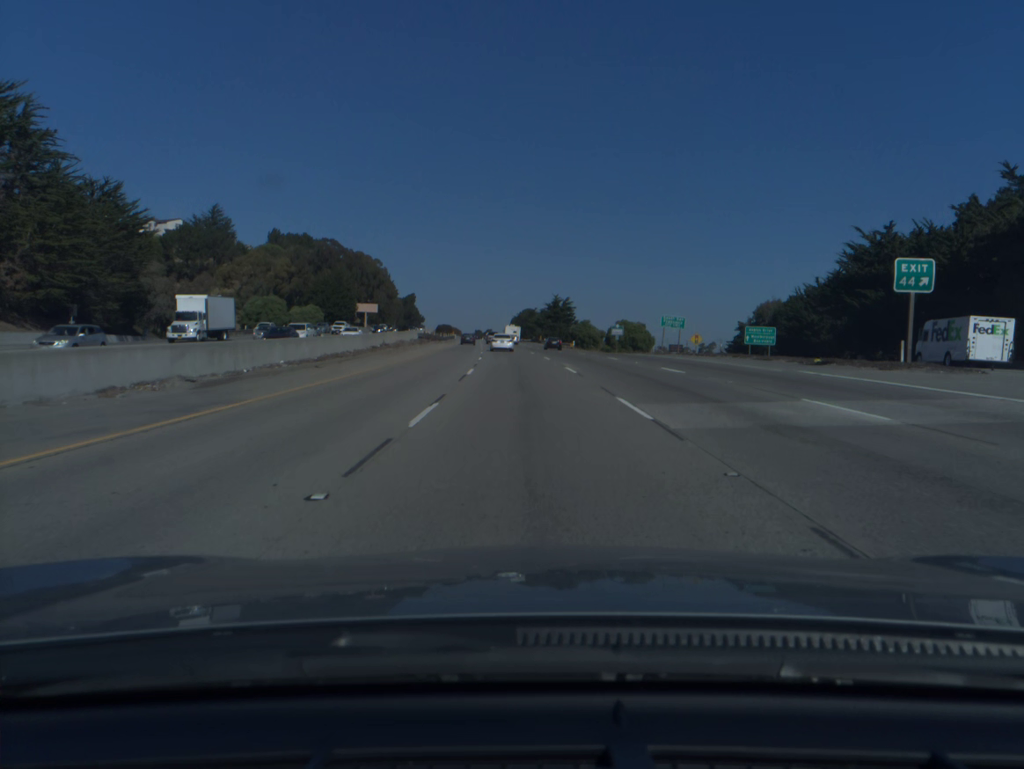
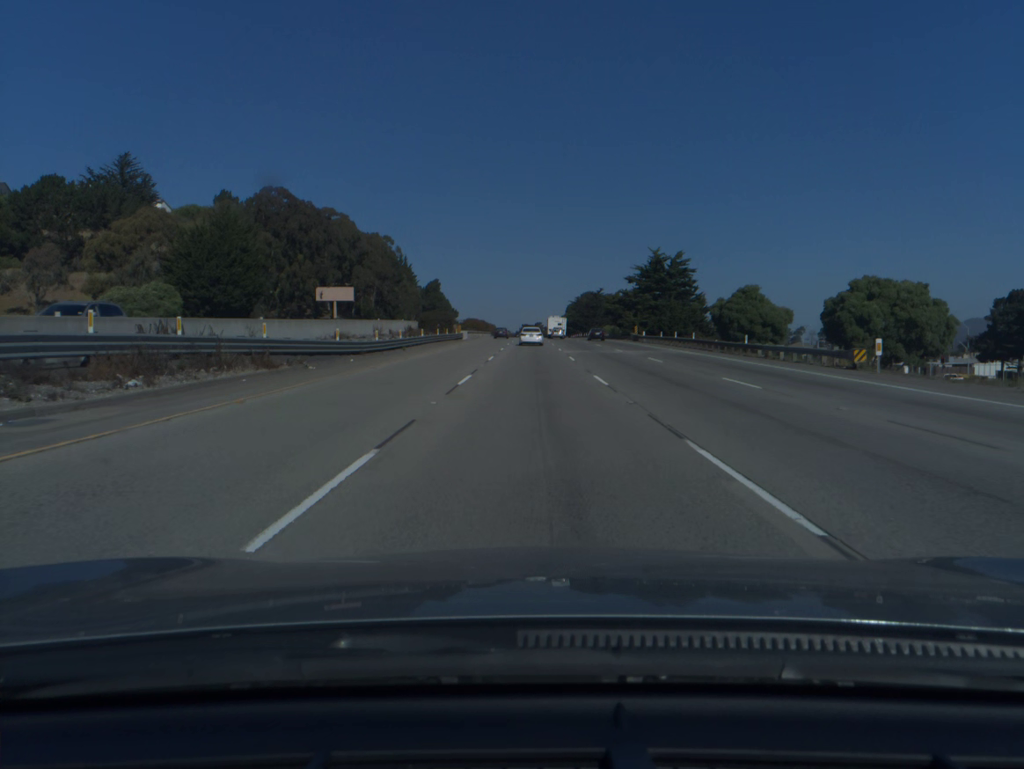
(-4.1, +94.5) m; -4°
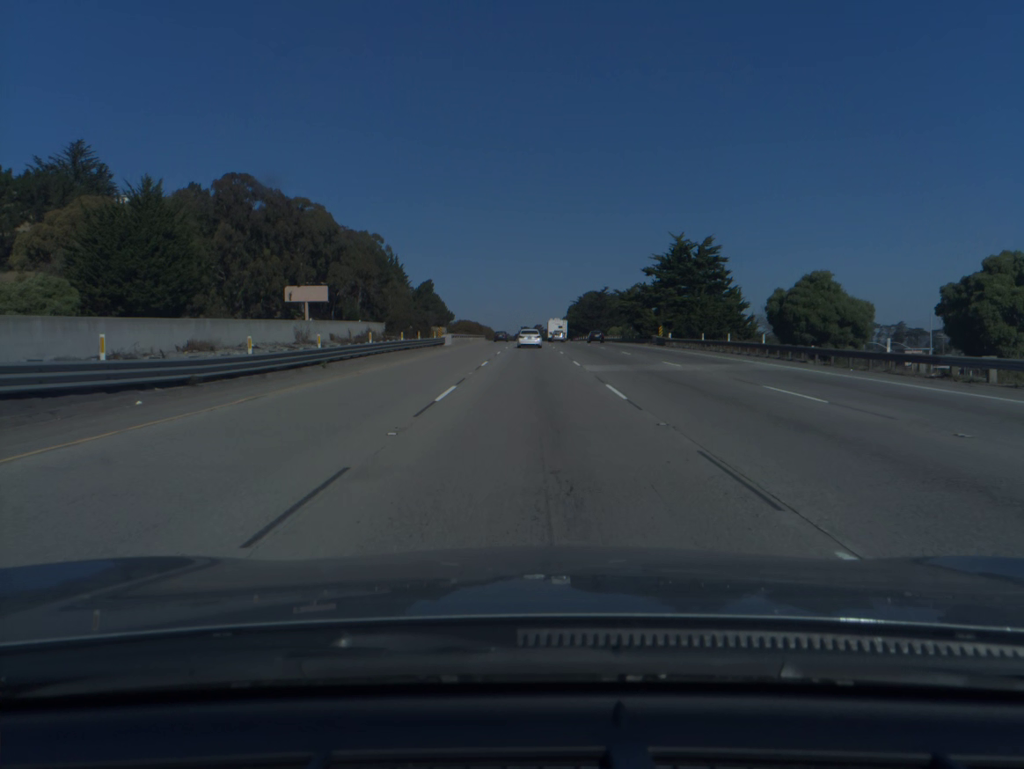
(0.0, +18.8) m; 0°
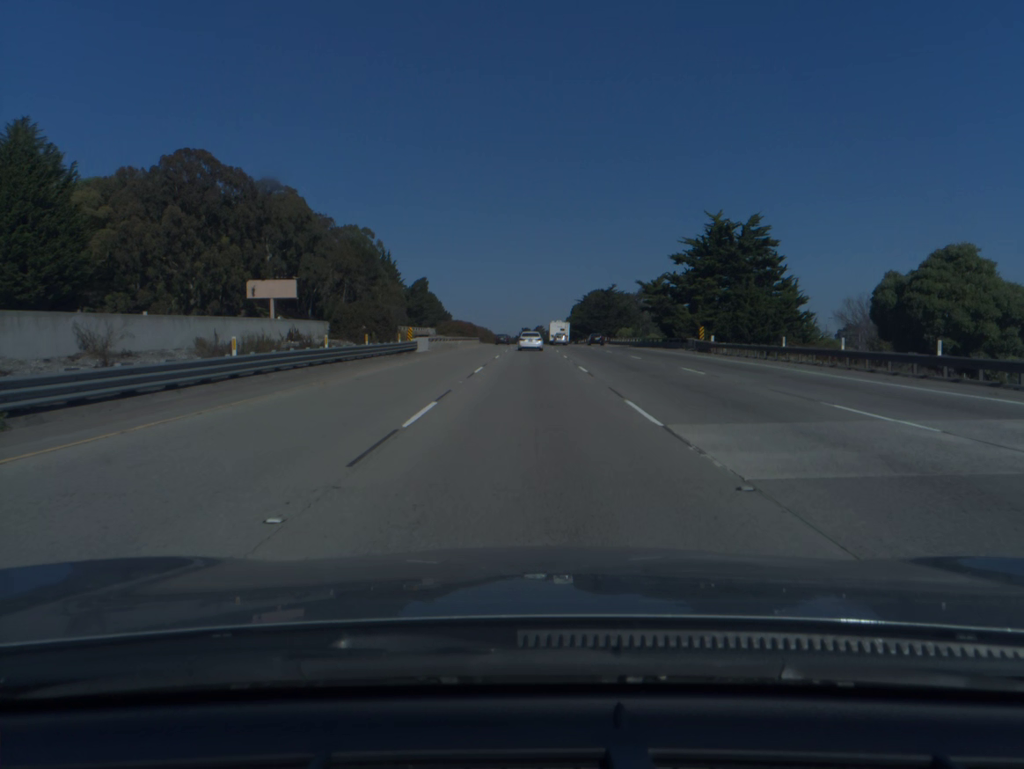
(0.0, +18.6) m; 0°
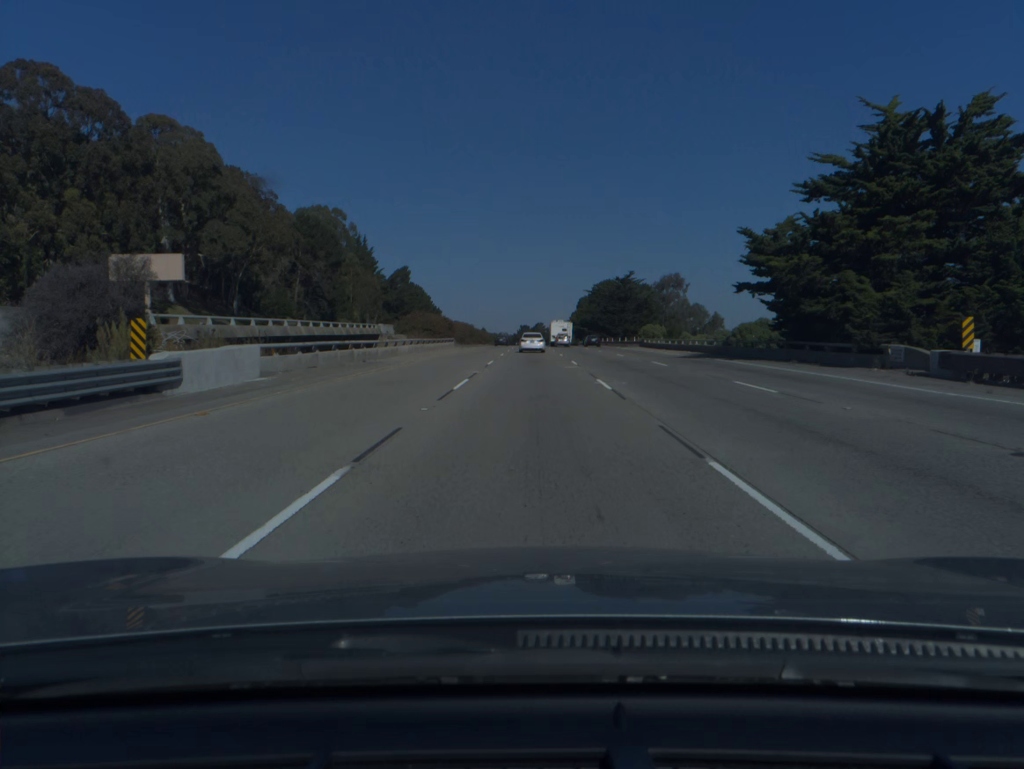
(0.0, +36.6) m; 0°
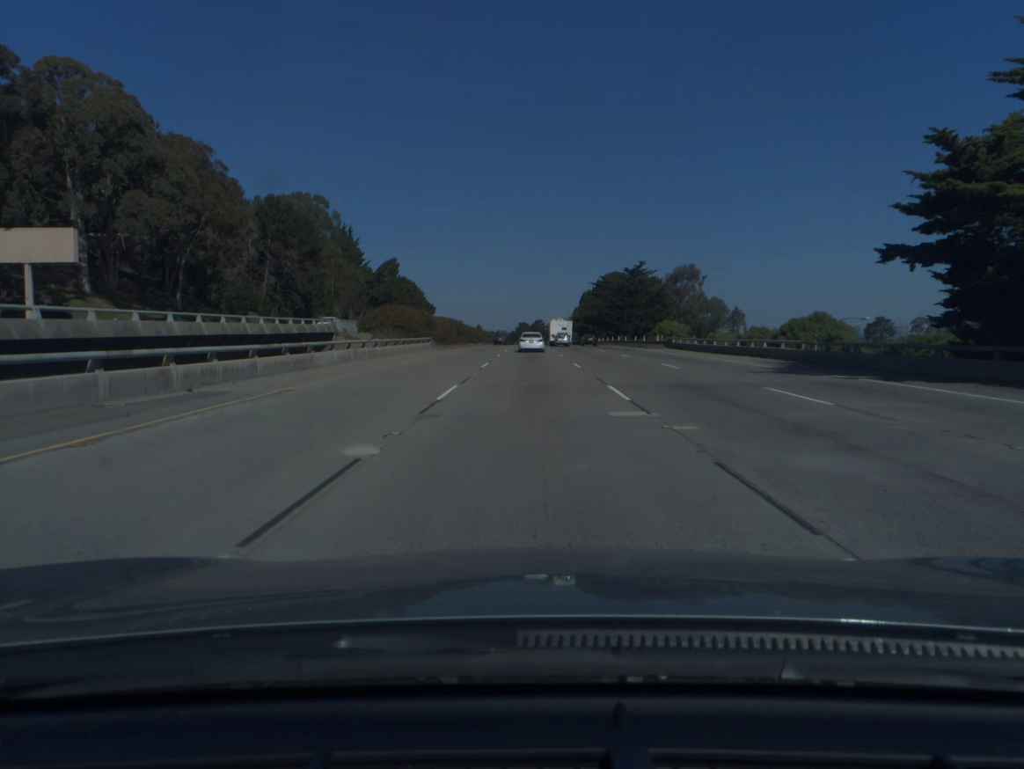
(0.0, +18.0) m; 0°
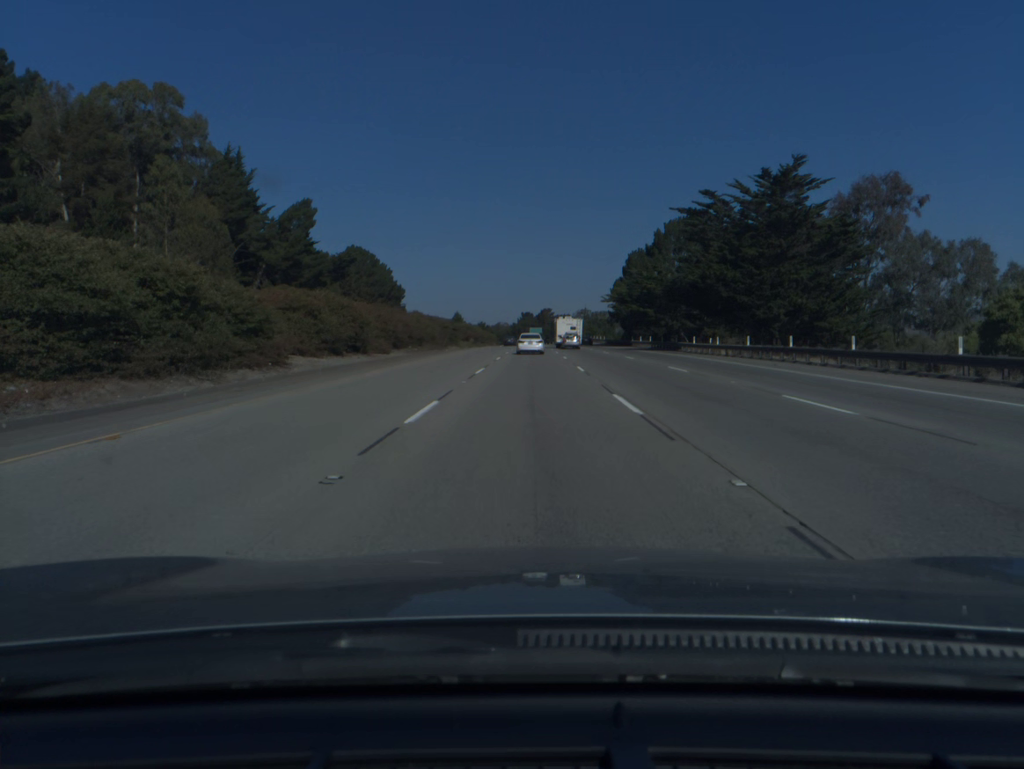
(-0.1, +86.6) m; 0°
